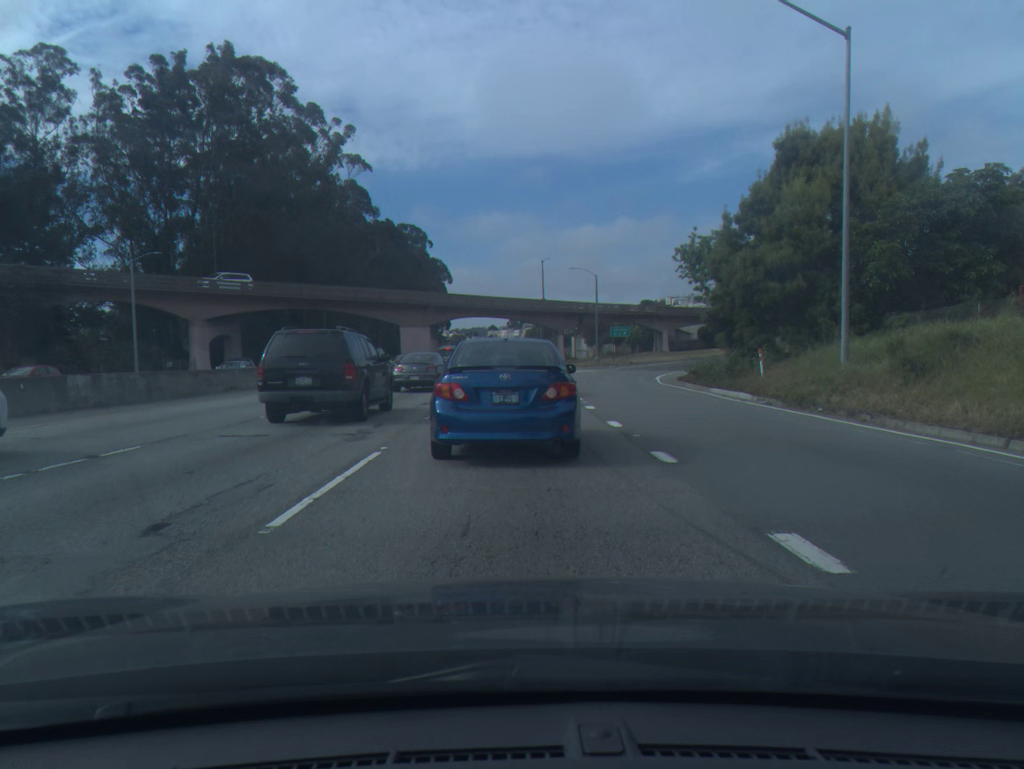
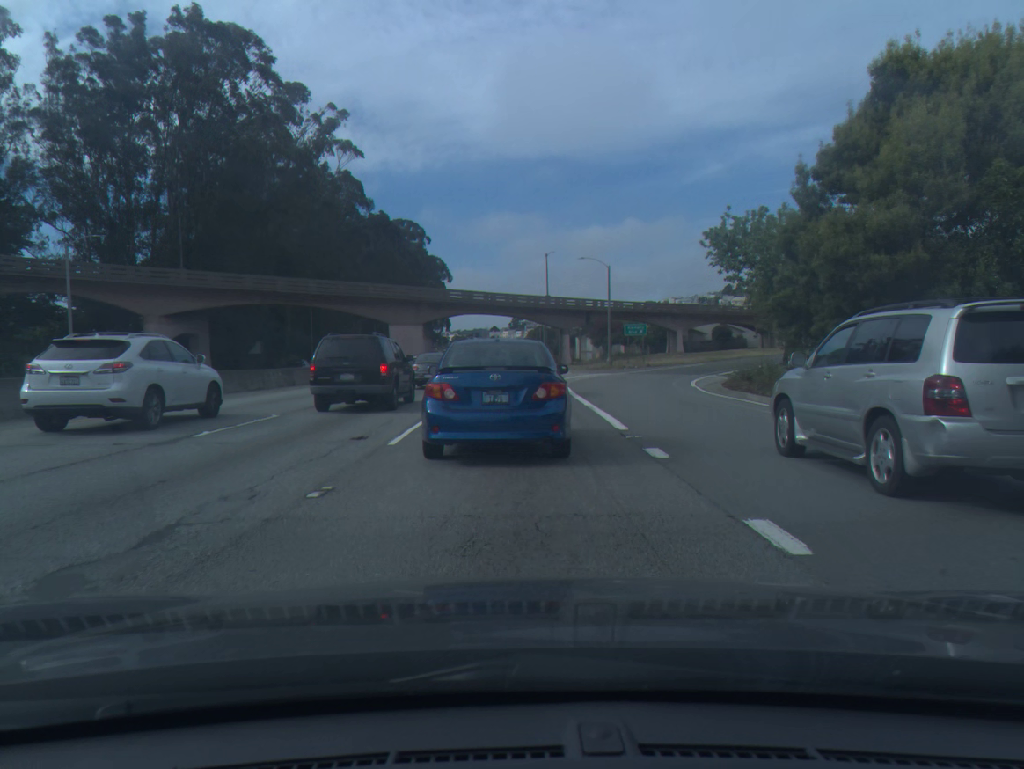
(0.0, +8.6) m; -1°
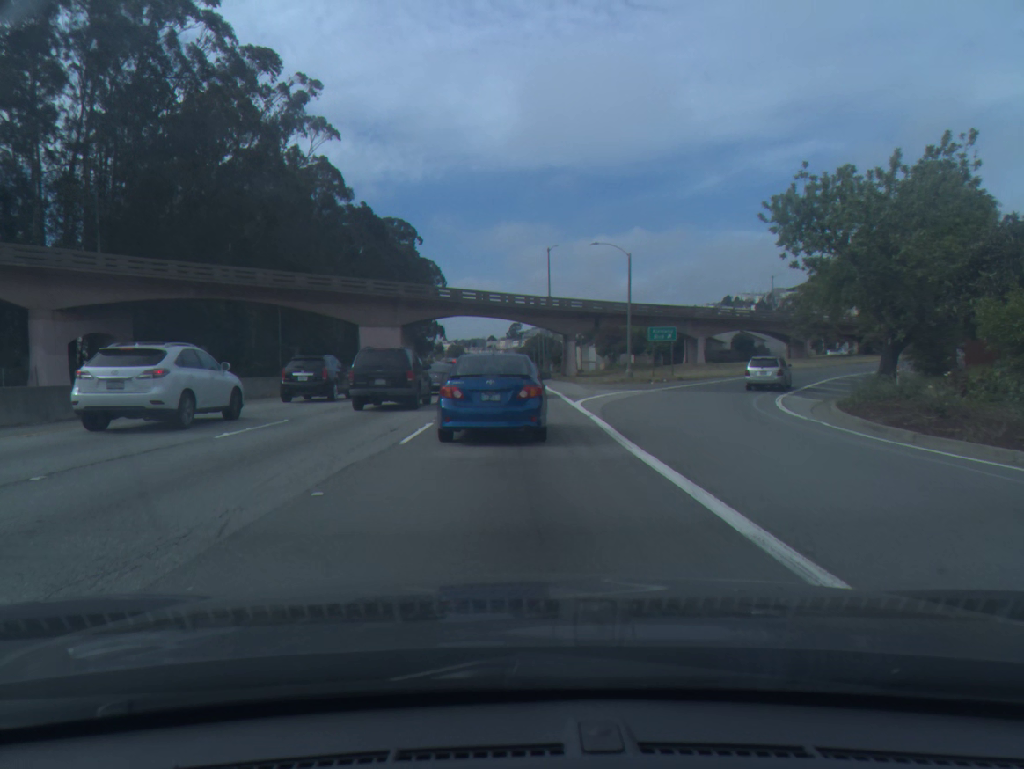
(+0.1, +13.6) m; 0°
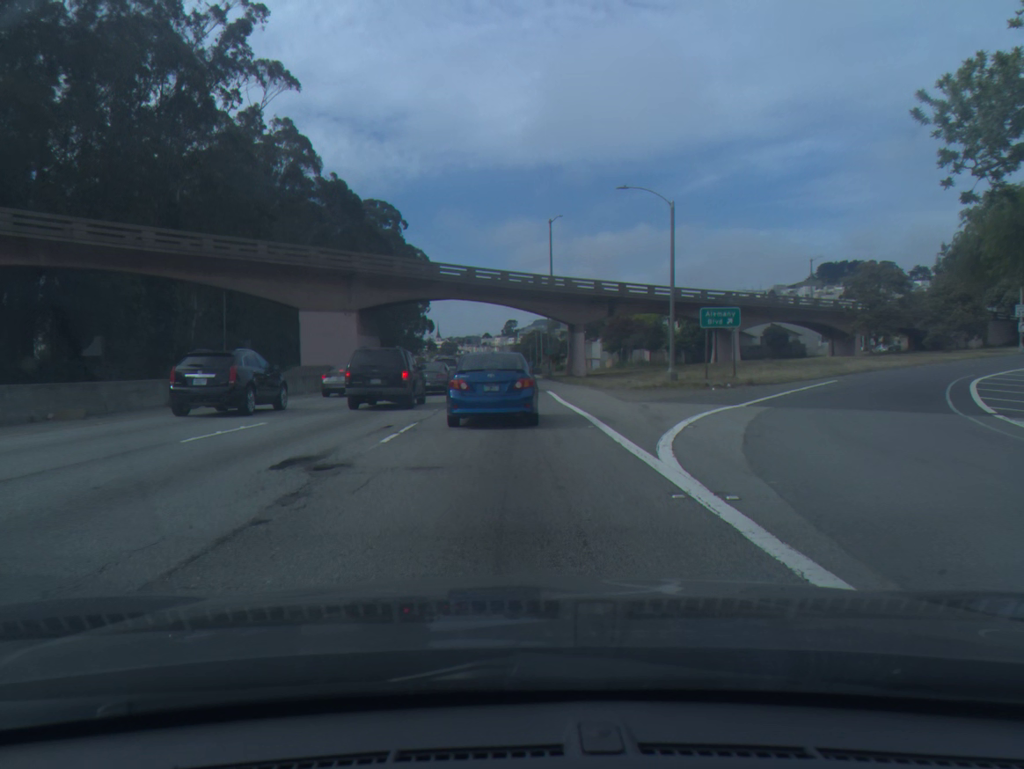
(0.0, +15.7) m; 0°
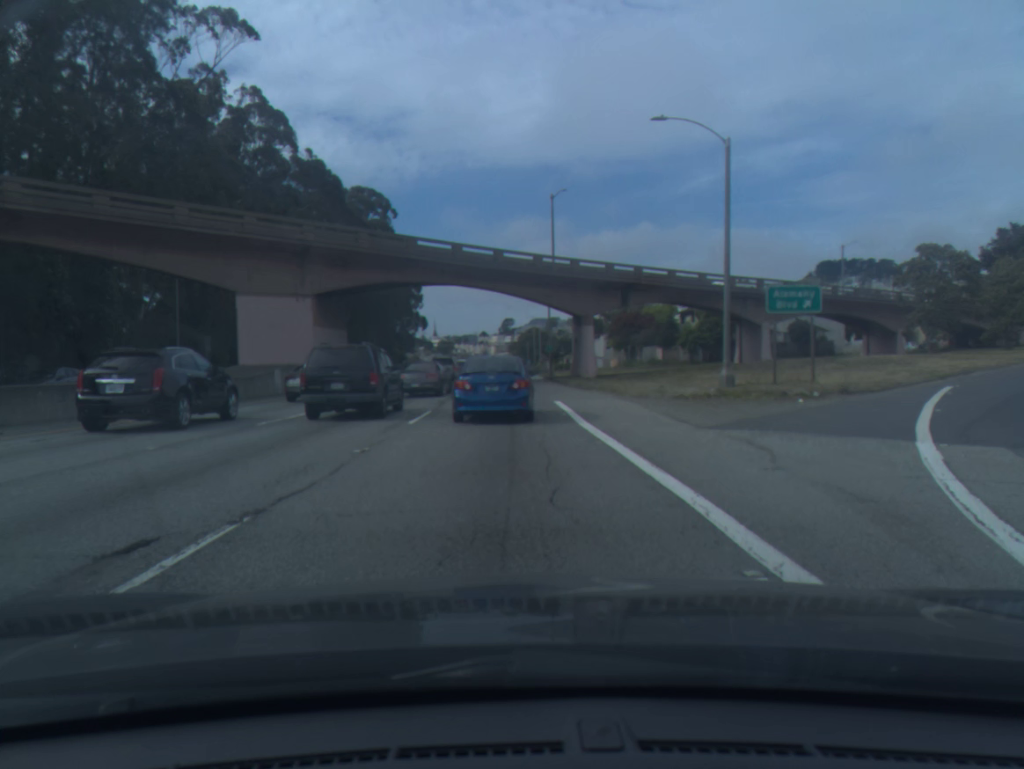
(0.0, +10.3) m; 0°
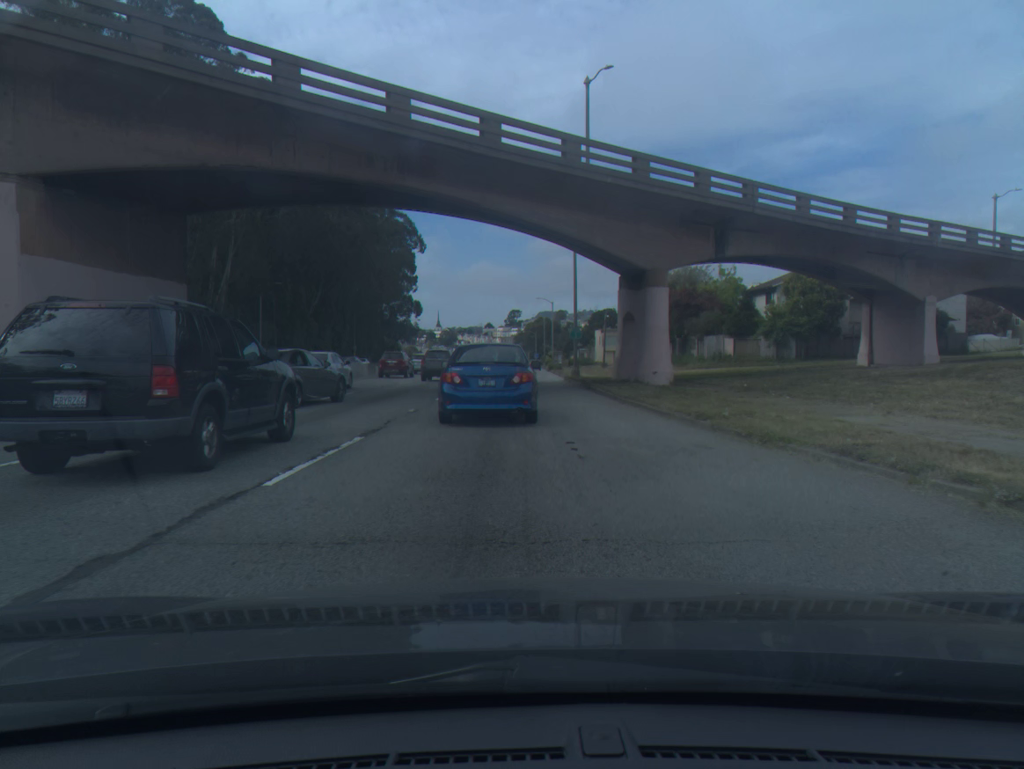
(-0.1, +23.6) m; 0°
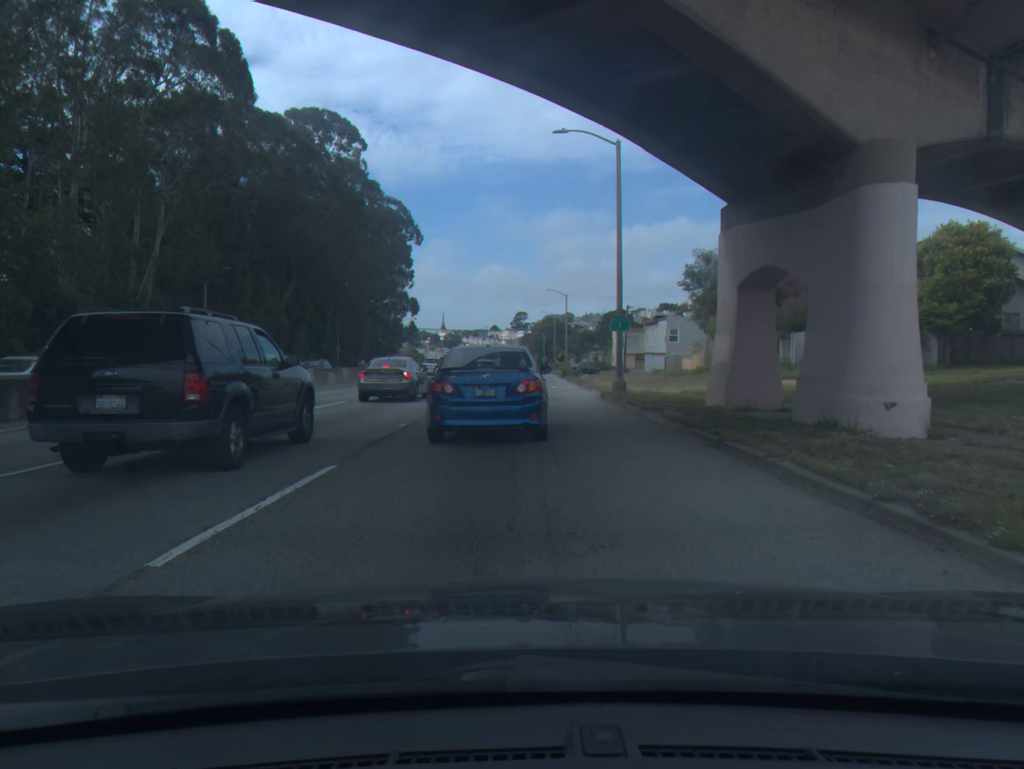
(-0.1, +17.4) m; -1°
